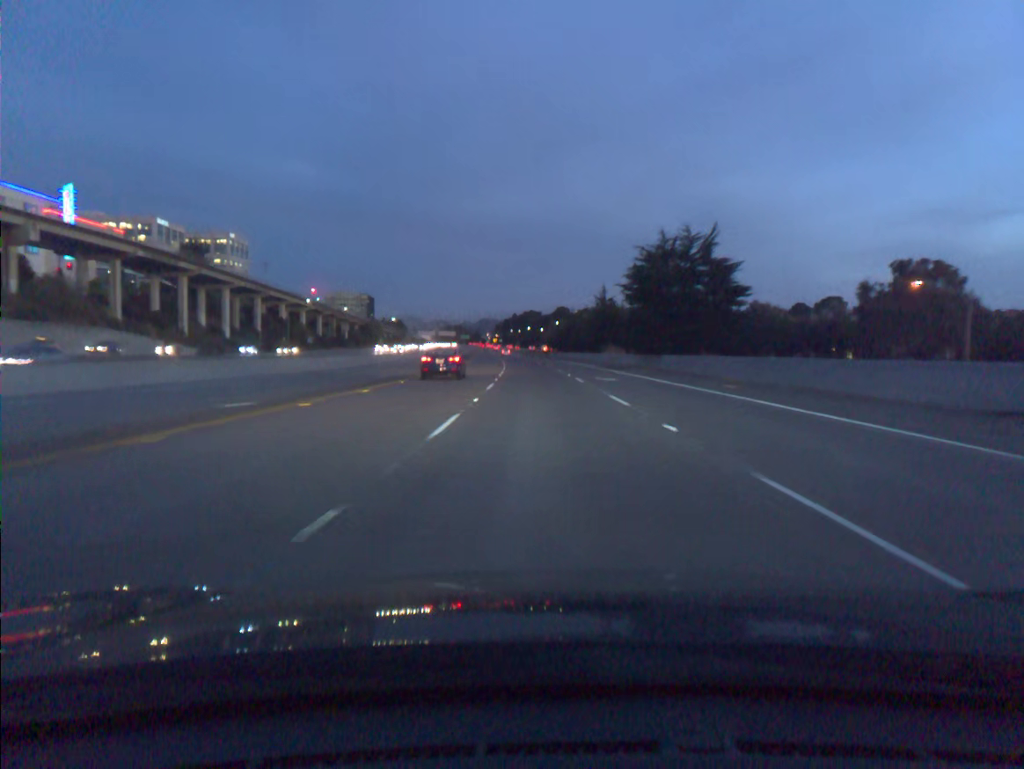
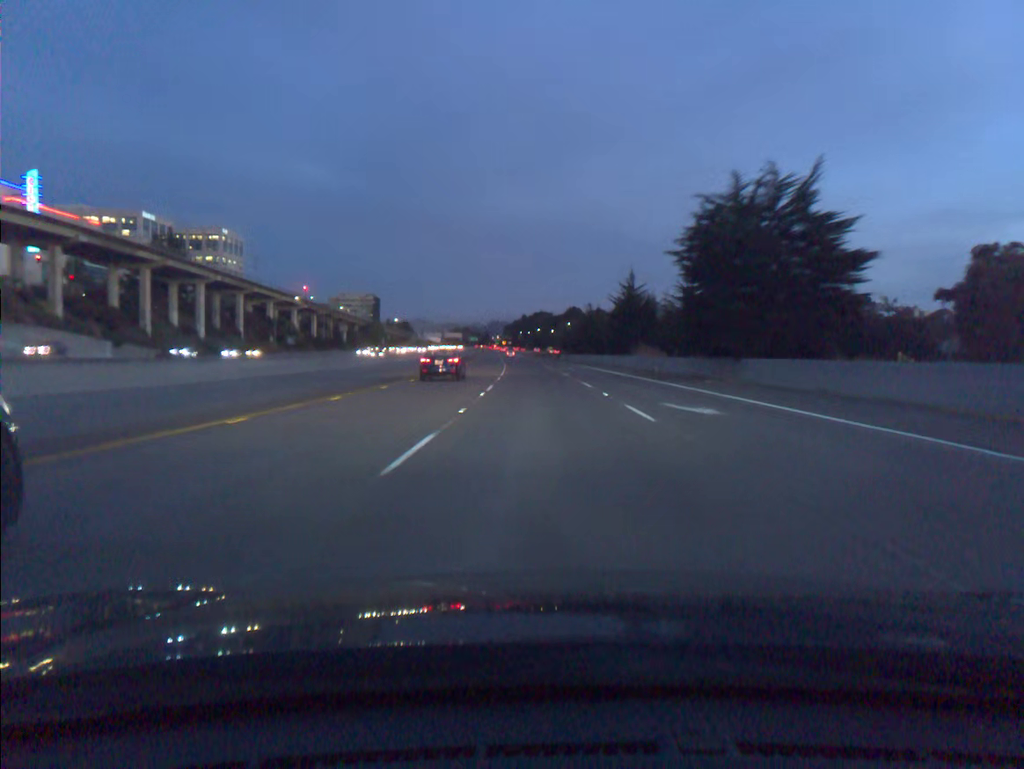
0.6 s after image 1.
(-0.1, +18.3) m; -1°
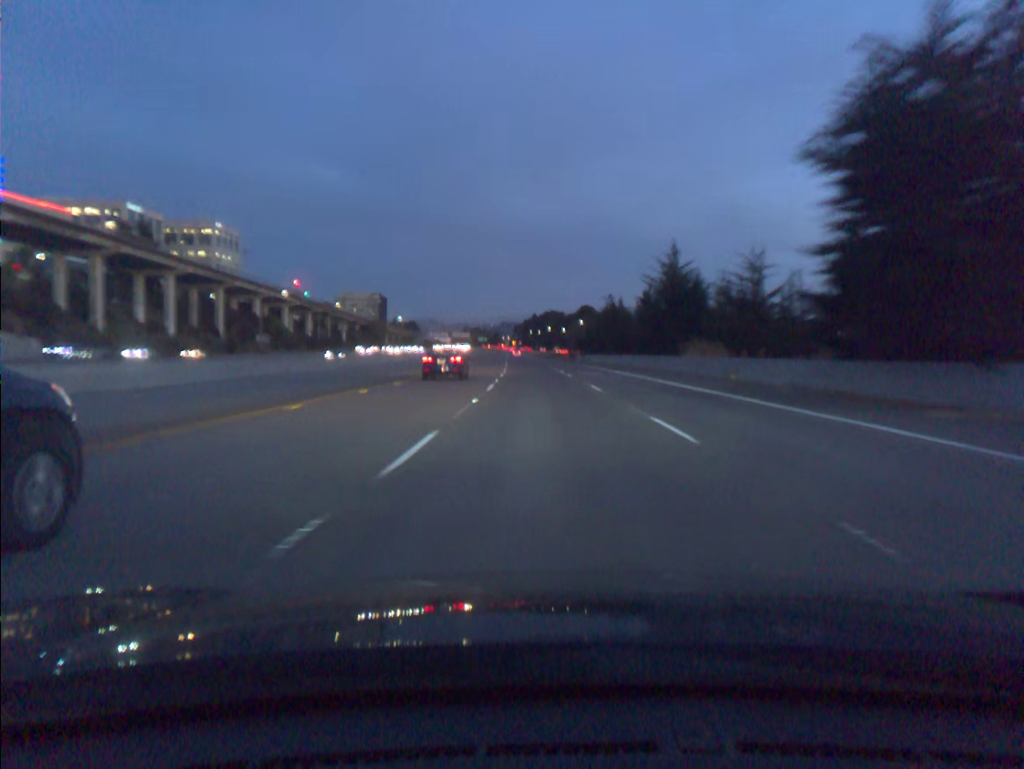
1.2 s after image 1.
(-0.1, +18.3) m; -1°
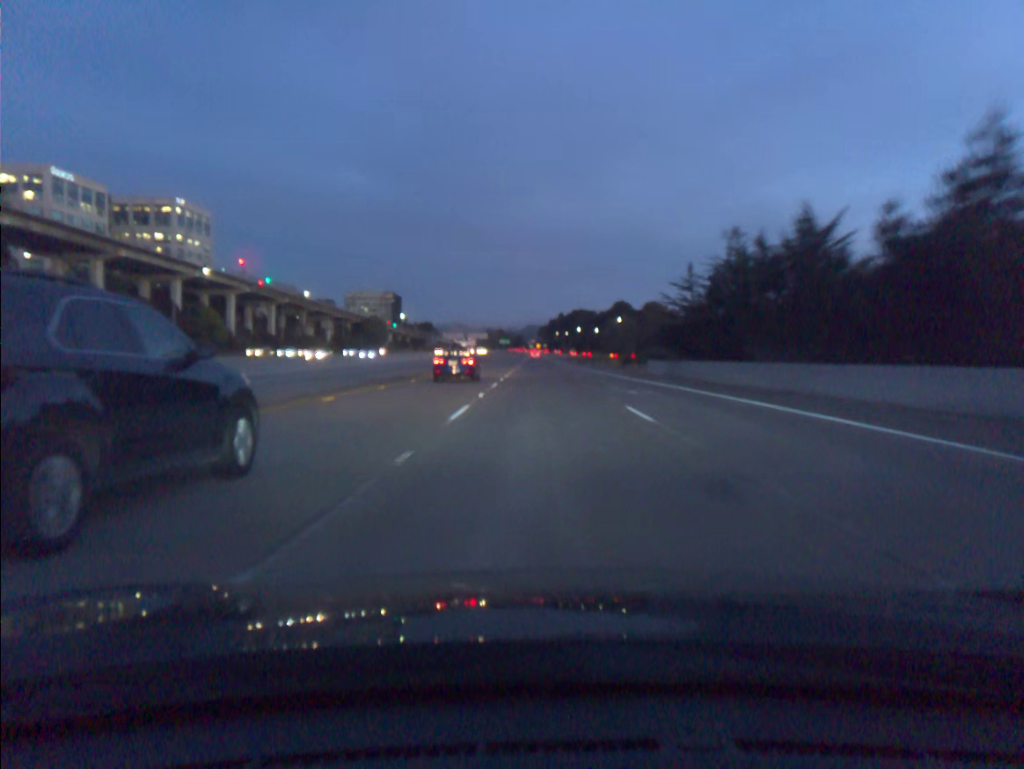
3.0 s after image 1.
(-1.0, +54.8) m; -2°
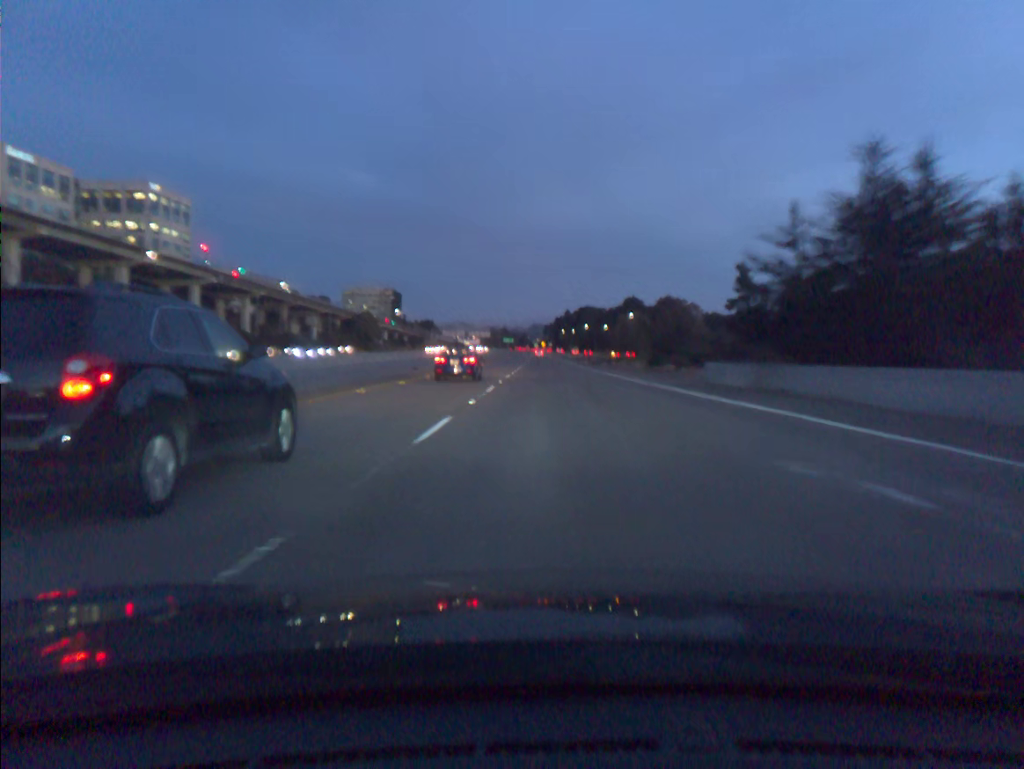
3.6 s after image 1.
(-0.1, +18.3) m; 0°
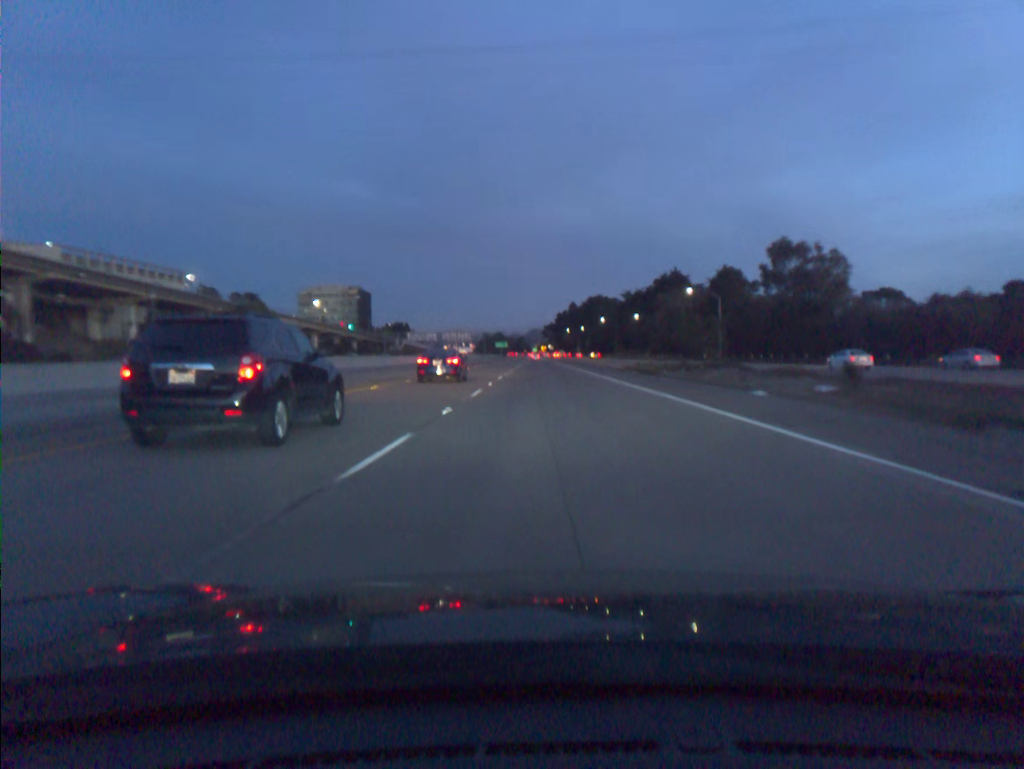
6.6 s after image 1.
(0.0, +91.3) m; 0°
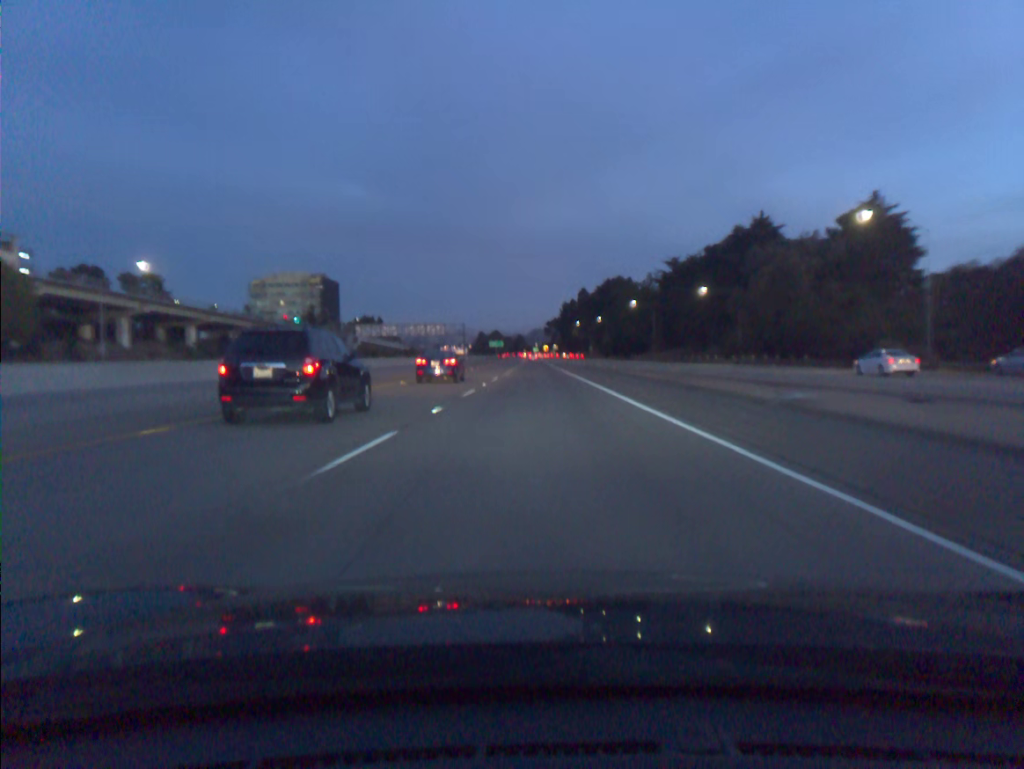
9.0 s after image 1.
(0.0, +72.9) m; 0°
